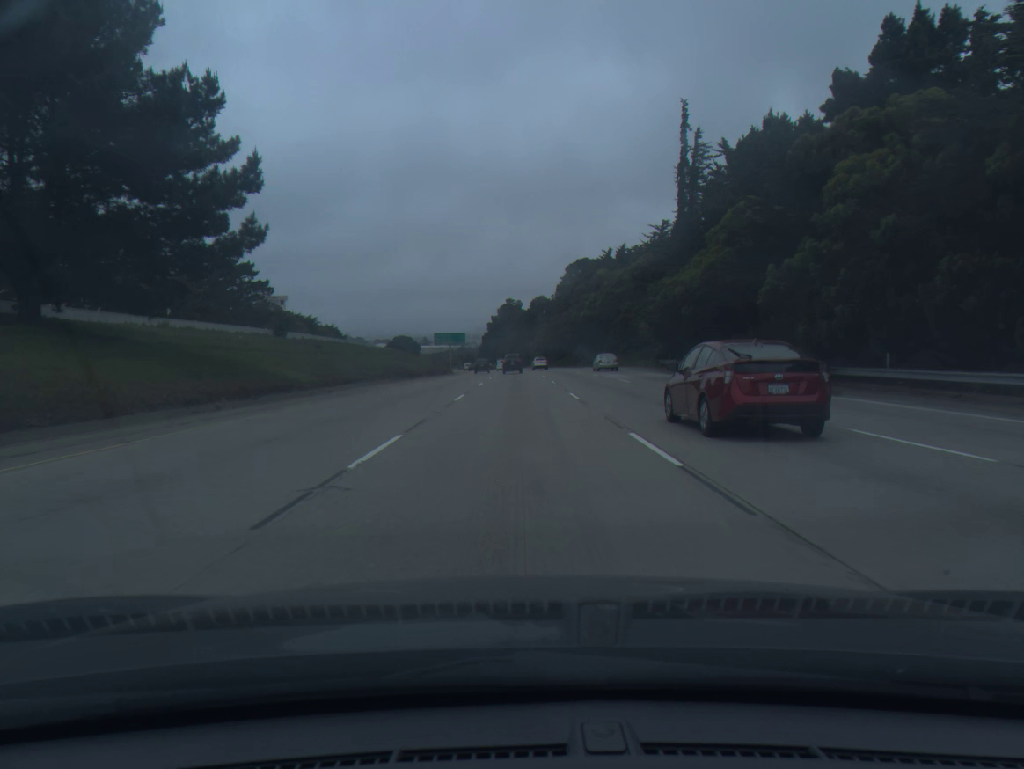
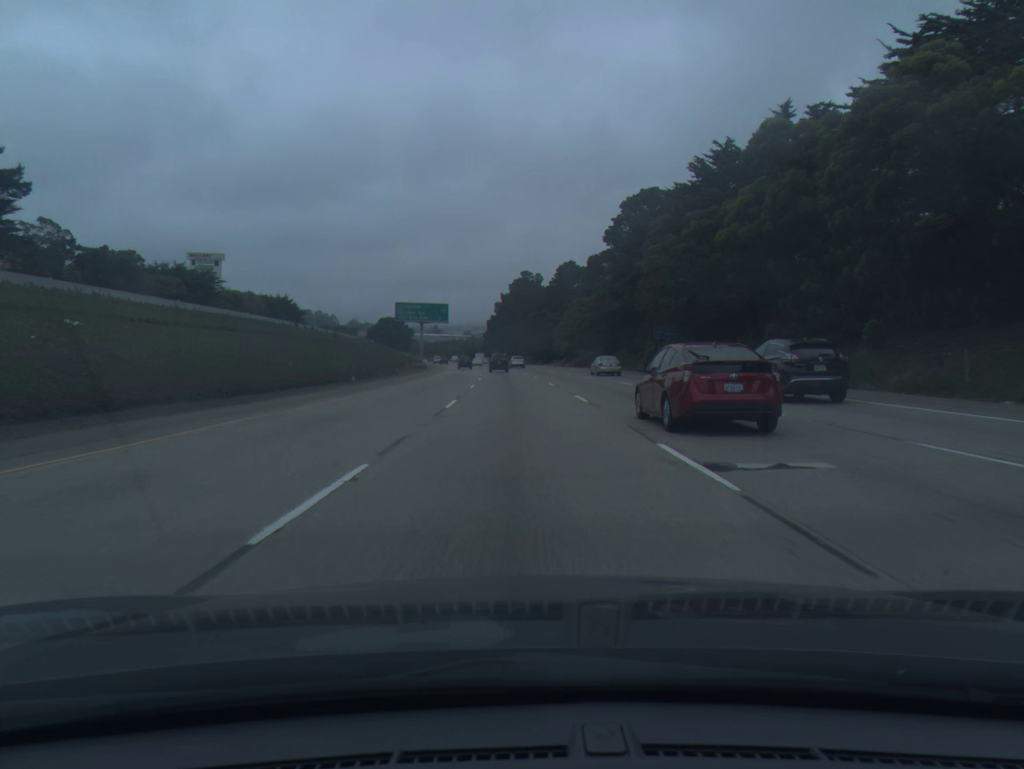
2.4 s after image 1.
(-0.5, +74.6) m; -1°
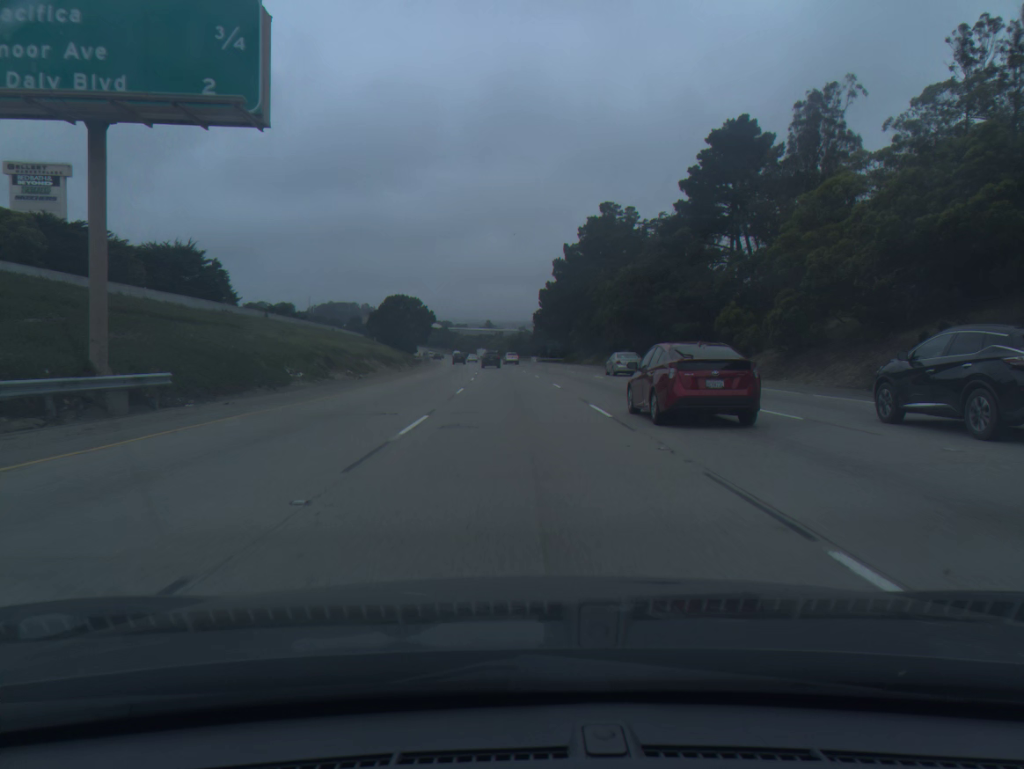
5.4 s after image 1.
(-3.0, +93.6) m; -4°
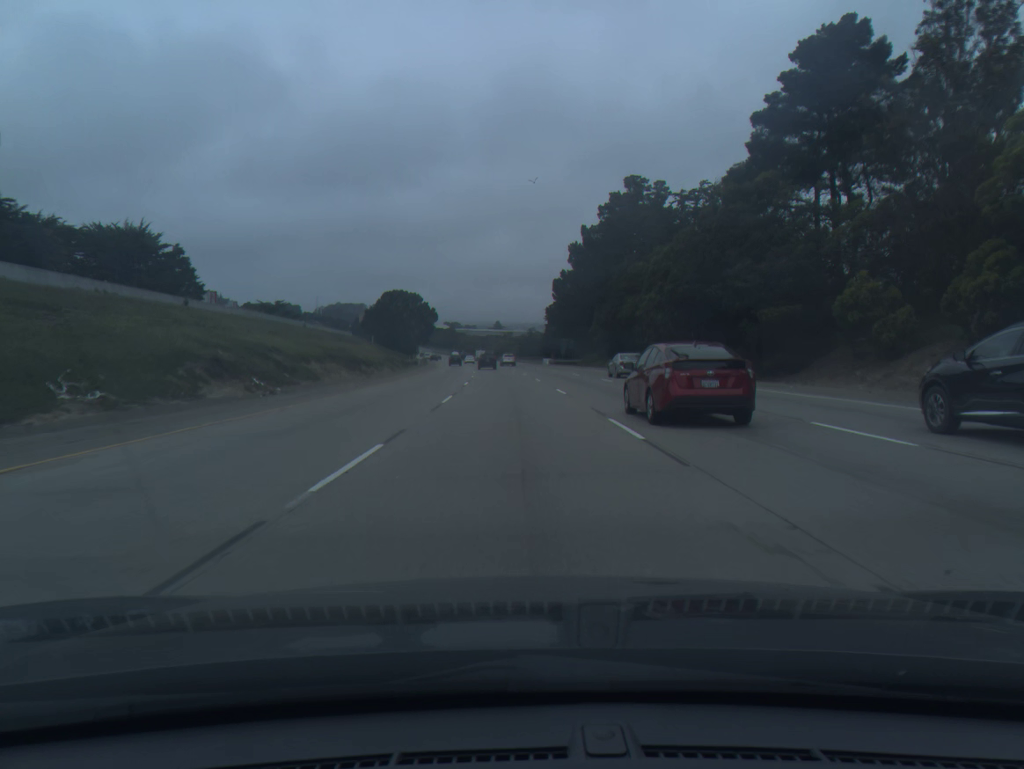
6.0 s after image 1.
(-0.1, +18.8) m; -1°
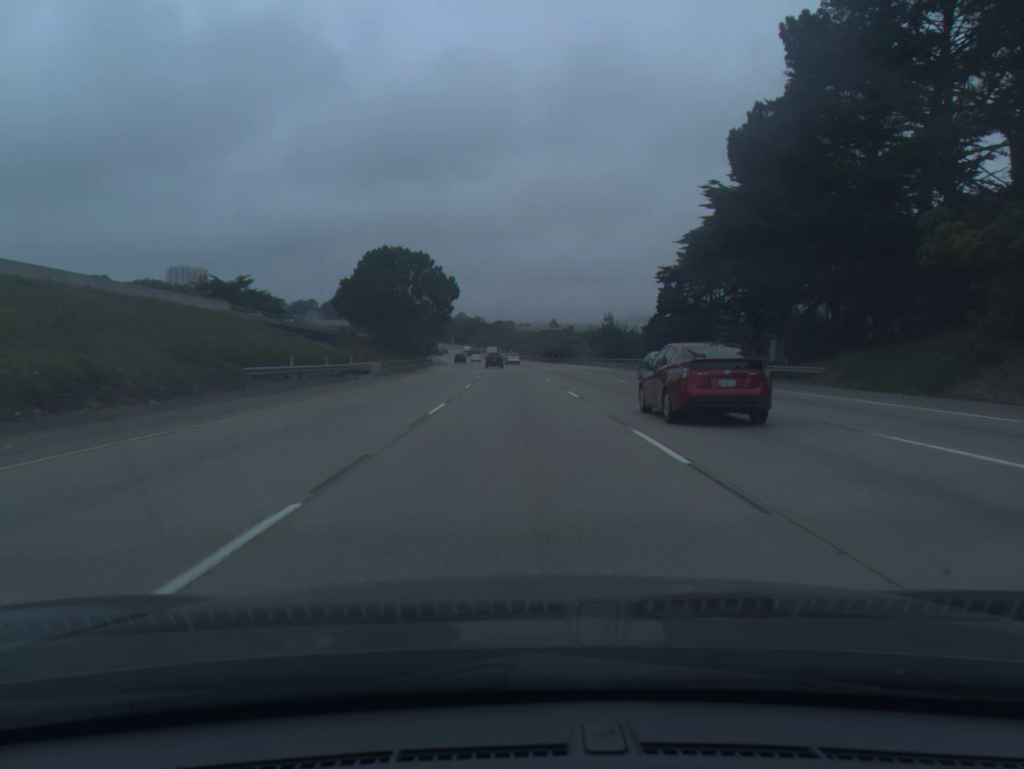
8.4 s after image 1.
(-2.6, +75.5) m; -4°
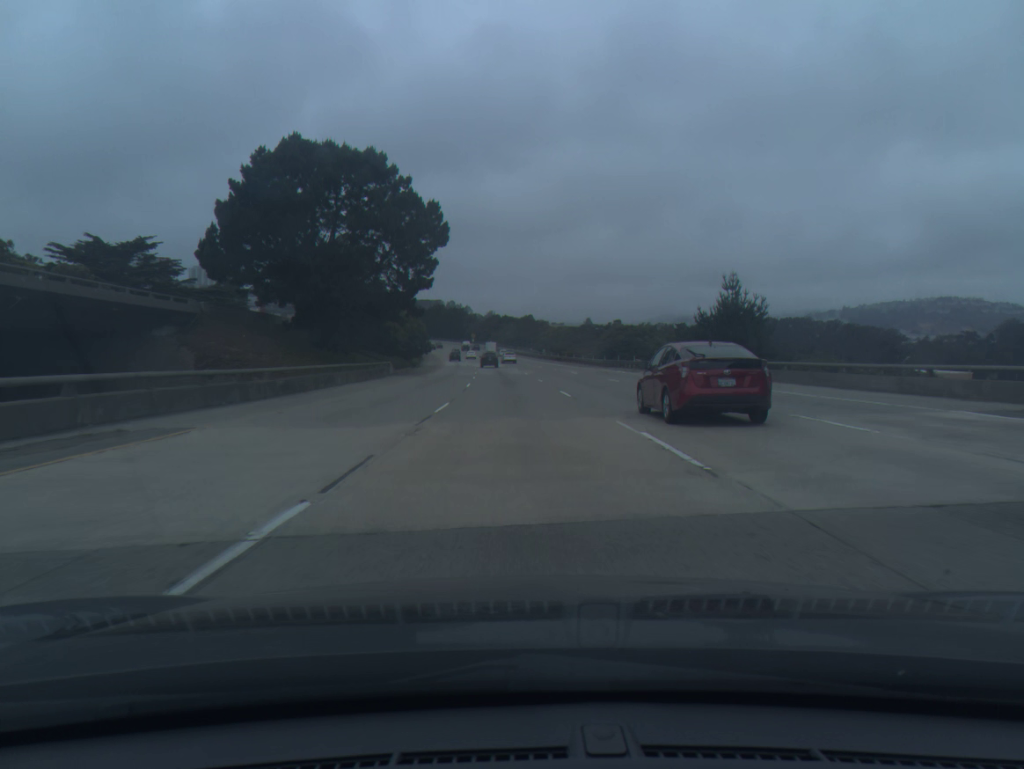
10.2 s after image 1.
(-1.1, +56.7) m; -2°
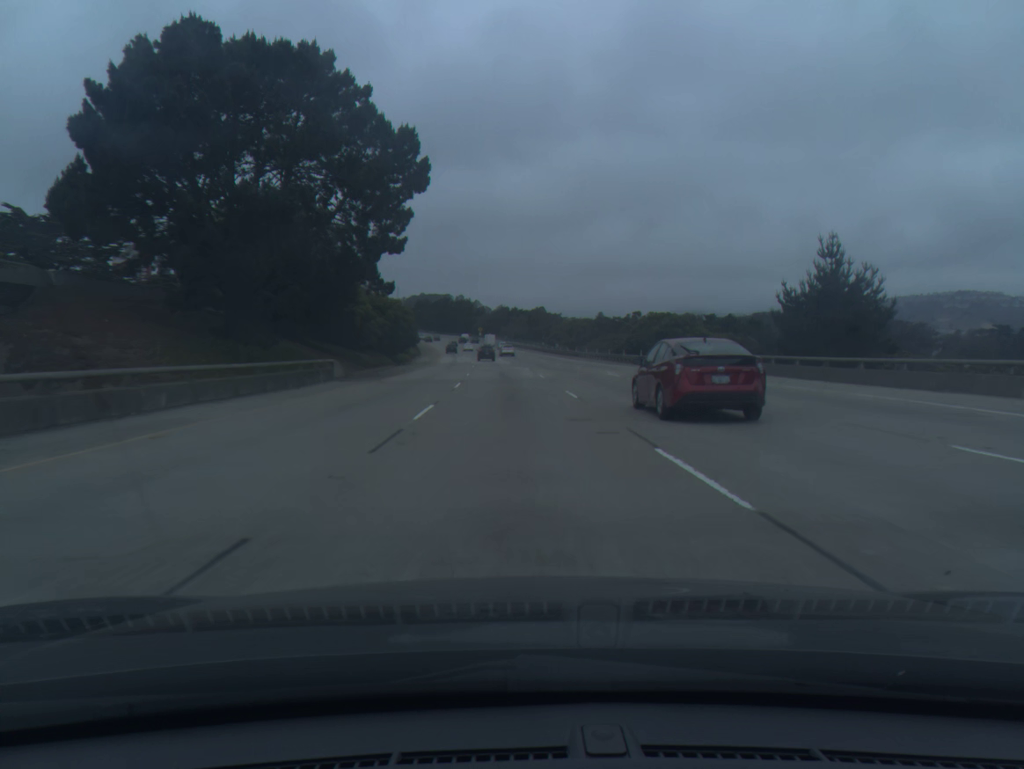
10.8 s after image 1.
(-0.1, +18.9) m; -1°
